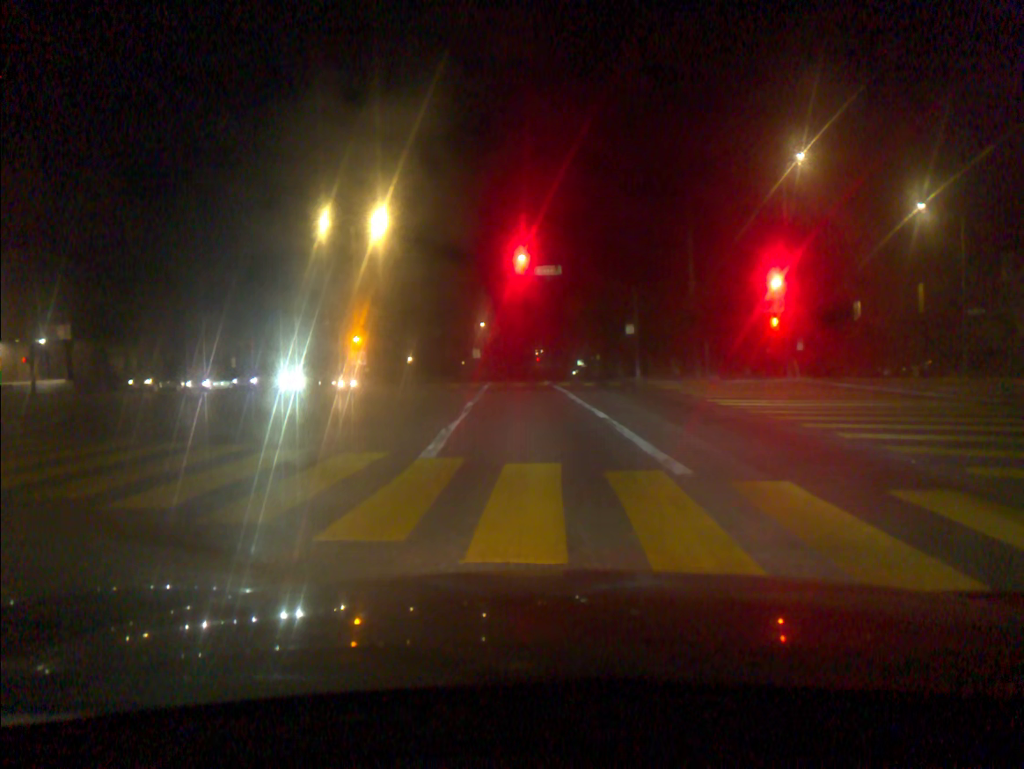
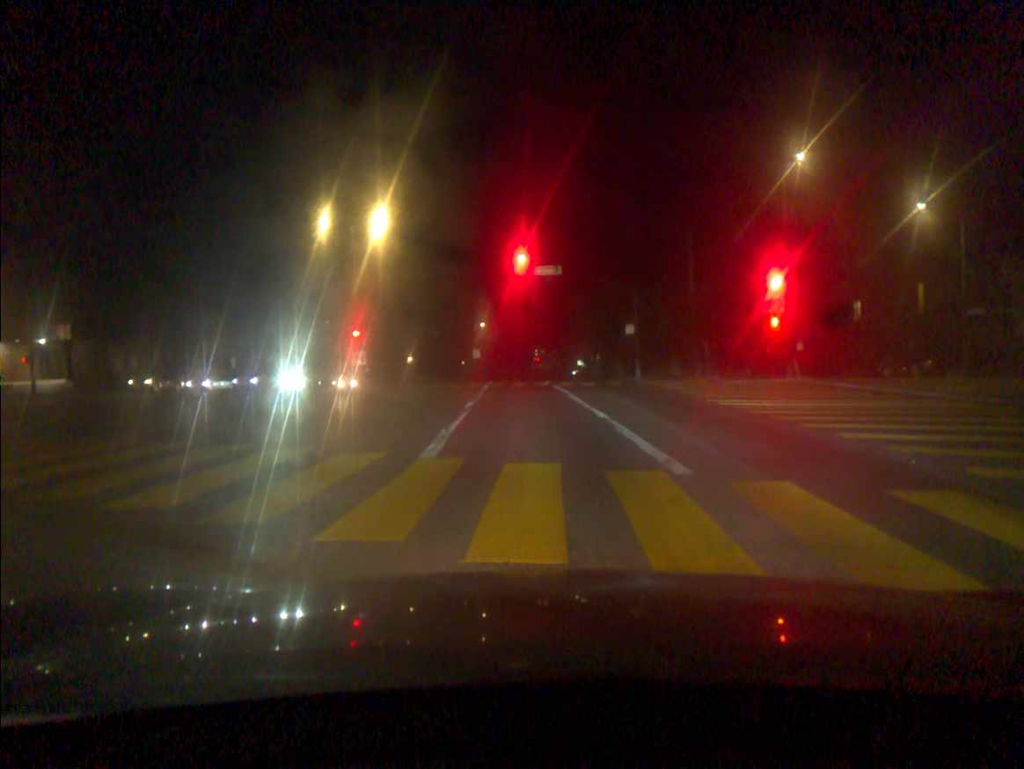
(0.0, 0.0) m; 0°
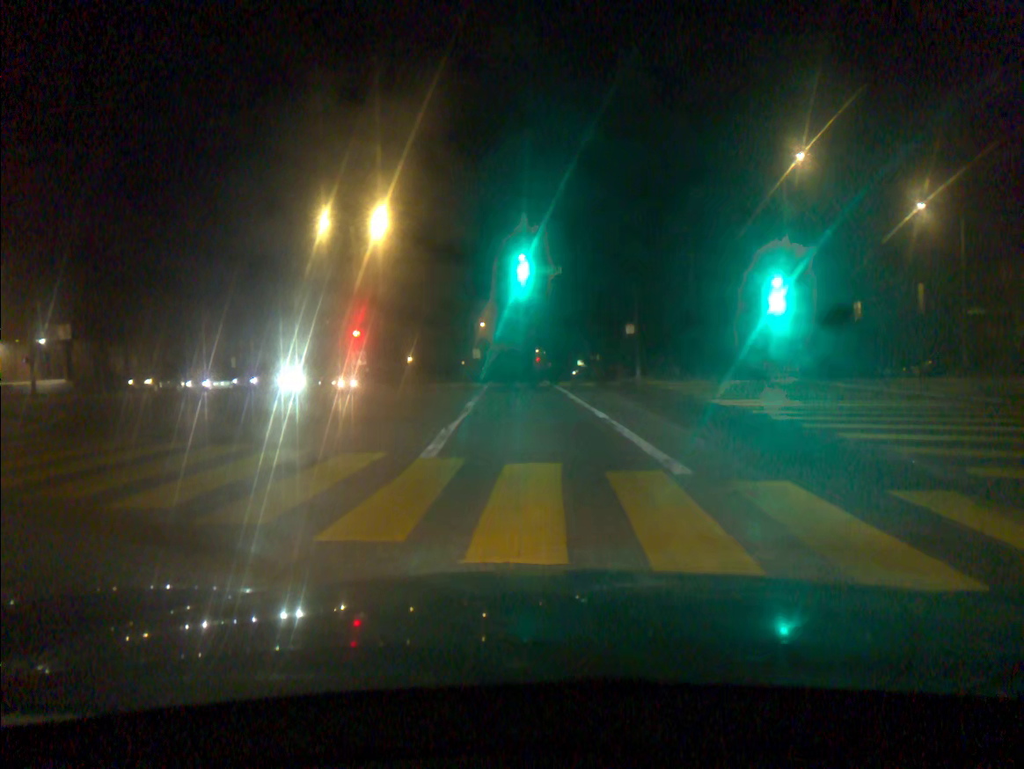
(0.0, 0.0) m; 0°
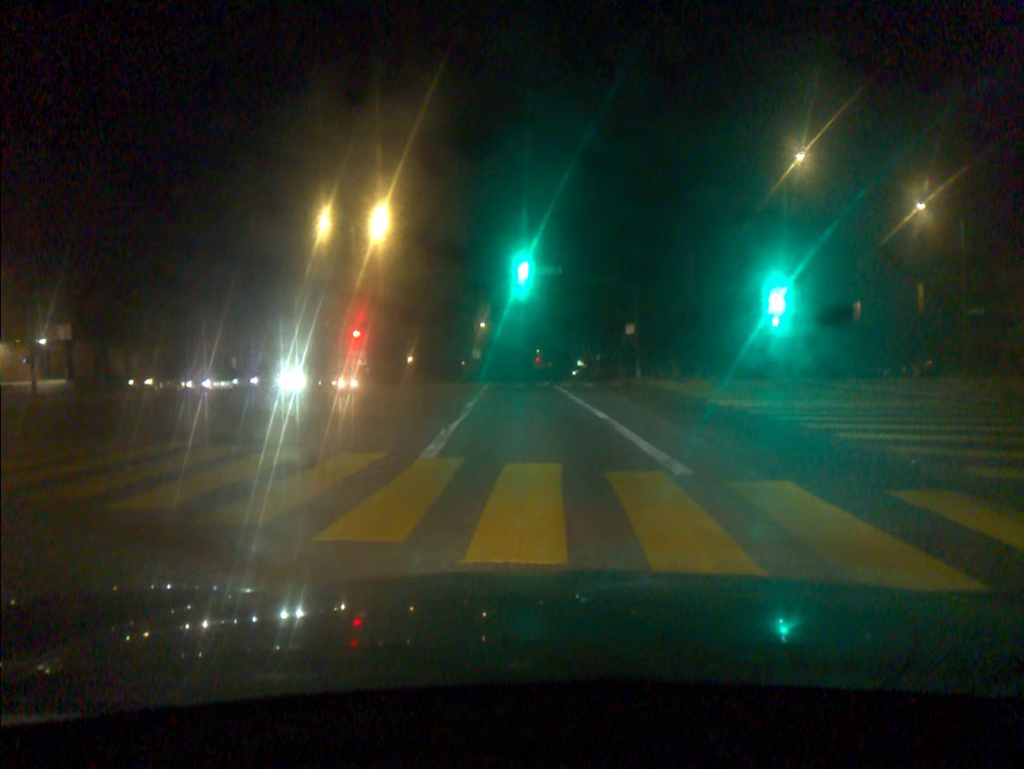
(0.0, 0.0) m; 0°
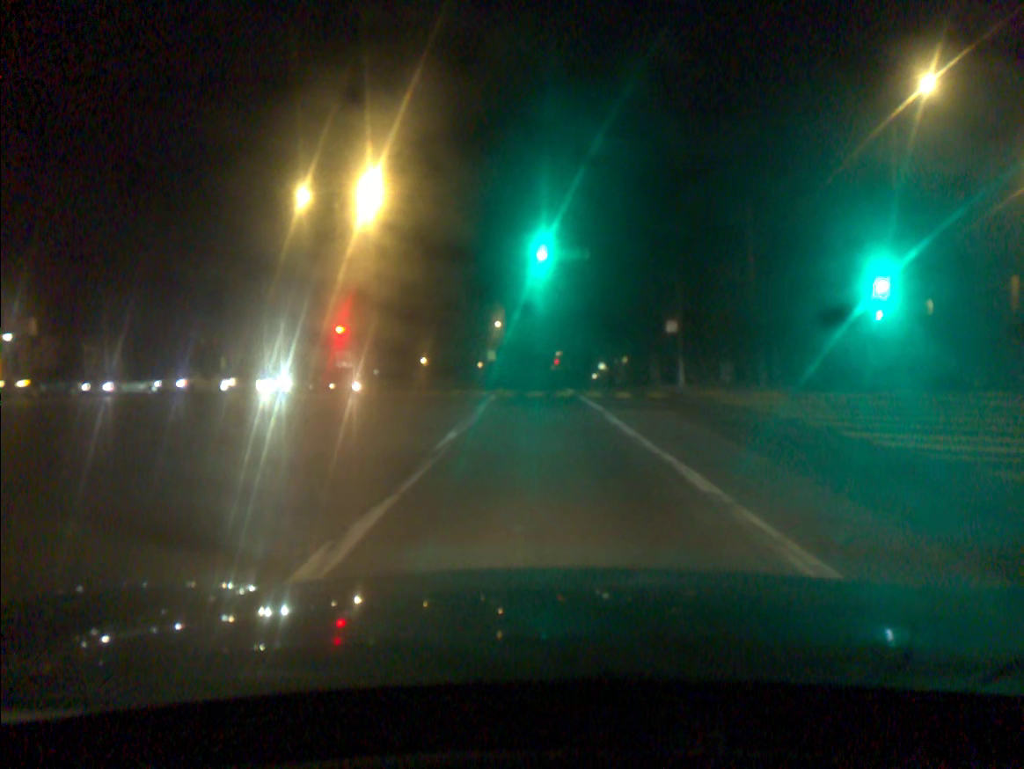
(-0.2, +8.0) m; -1°
